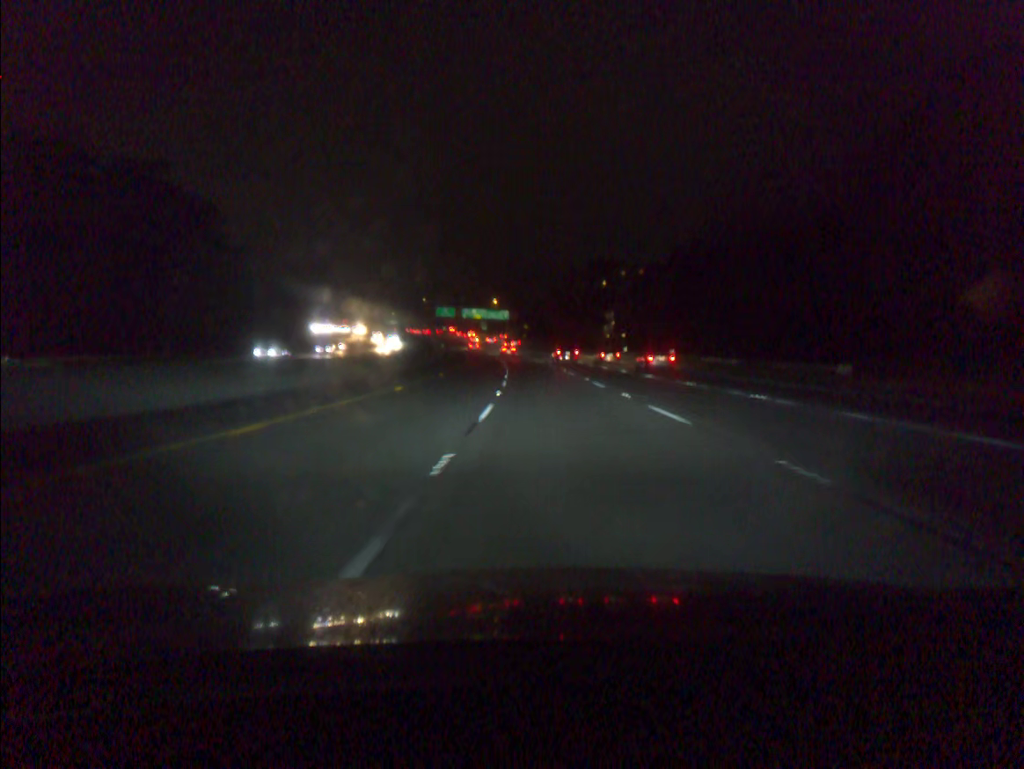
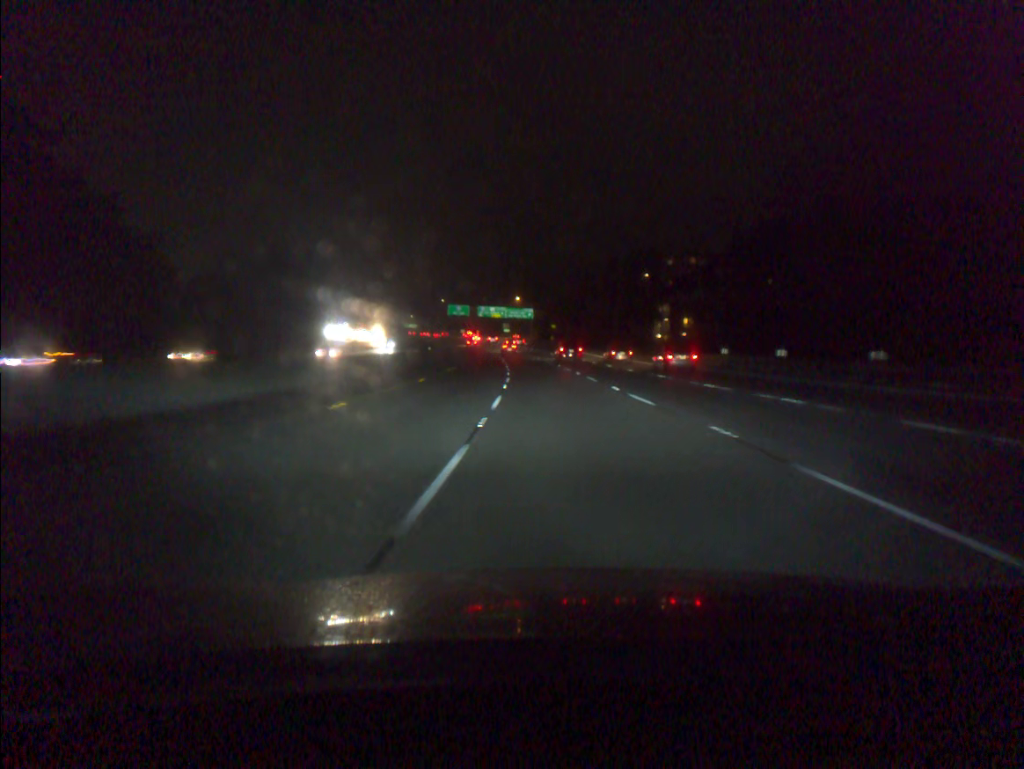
(-0.7, +38.3) m; -2°
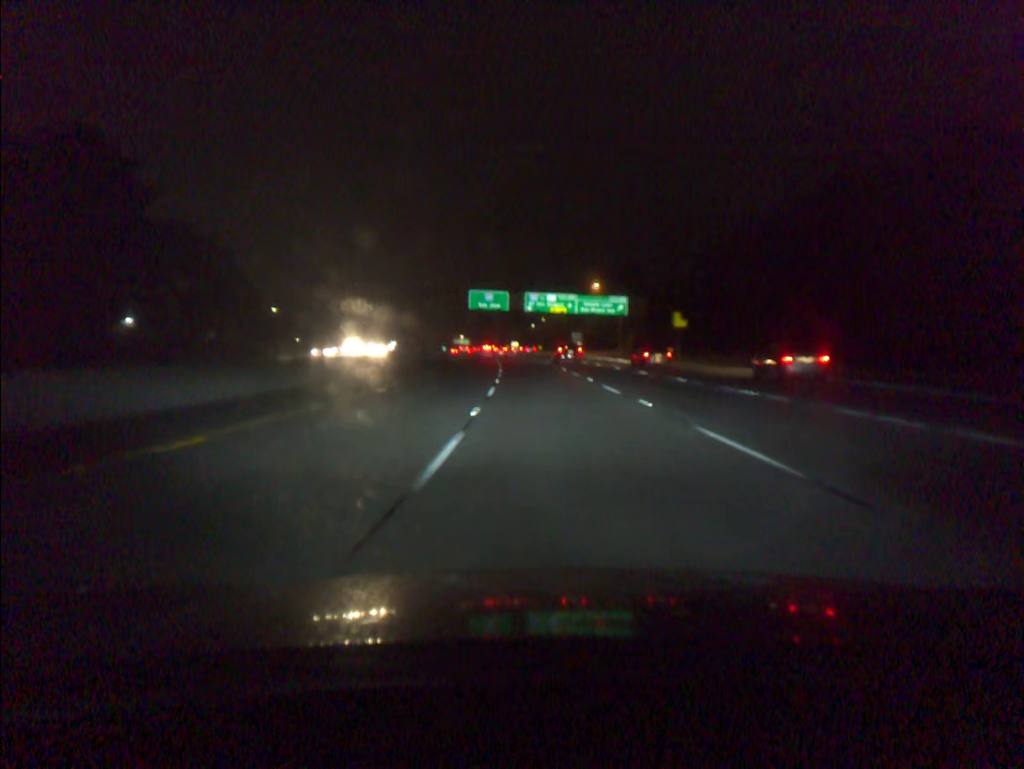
(-4.1, +95.4) m; -5°
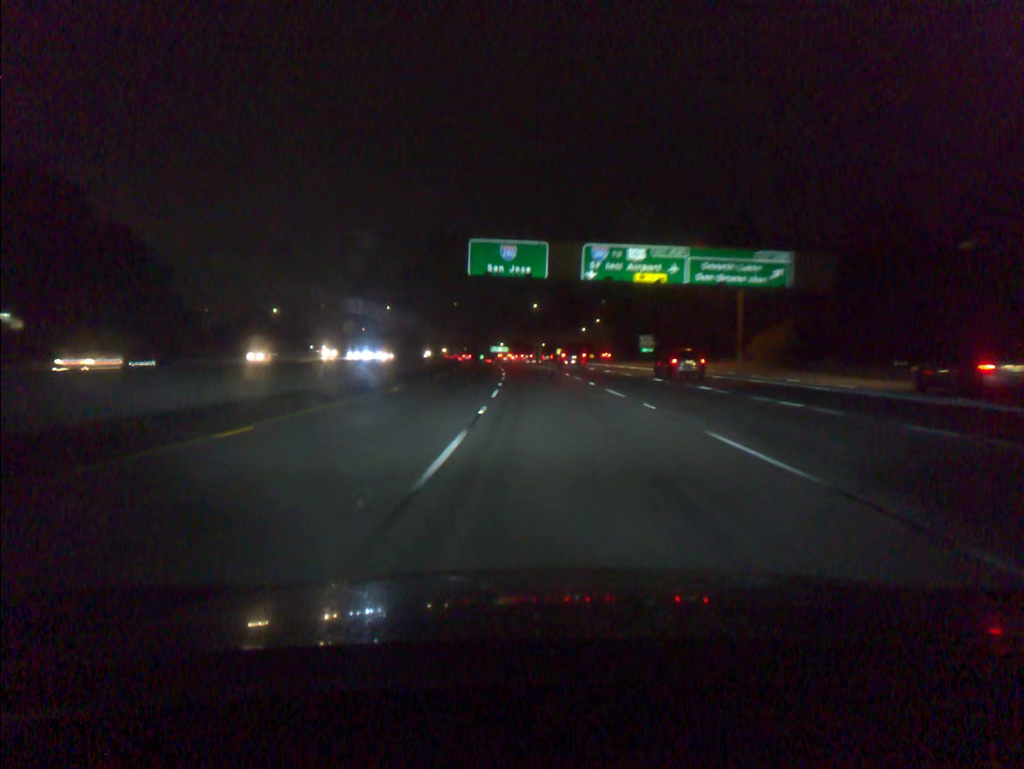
(-1.7, +56.7) m; -3°
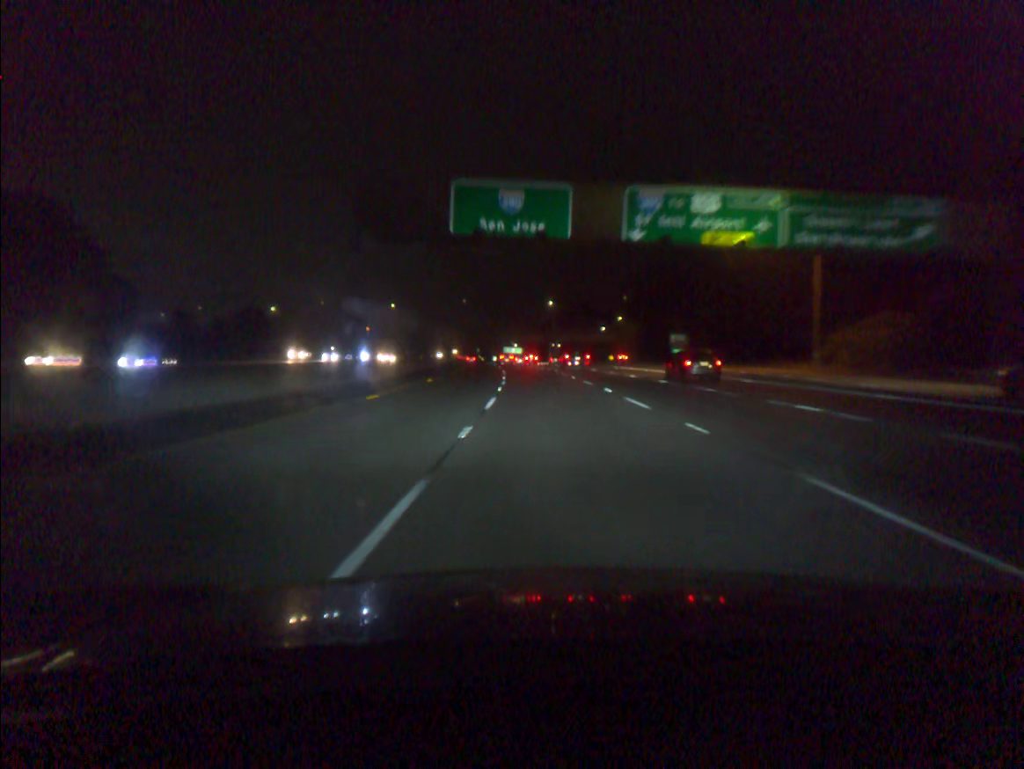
(-0.2, +18.9) m; -1°
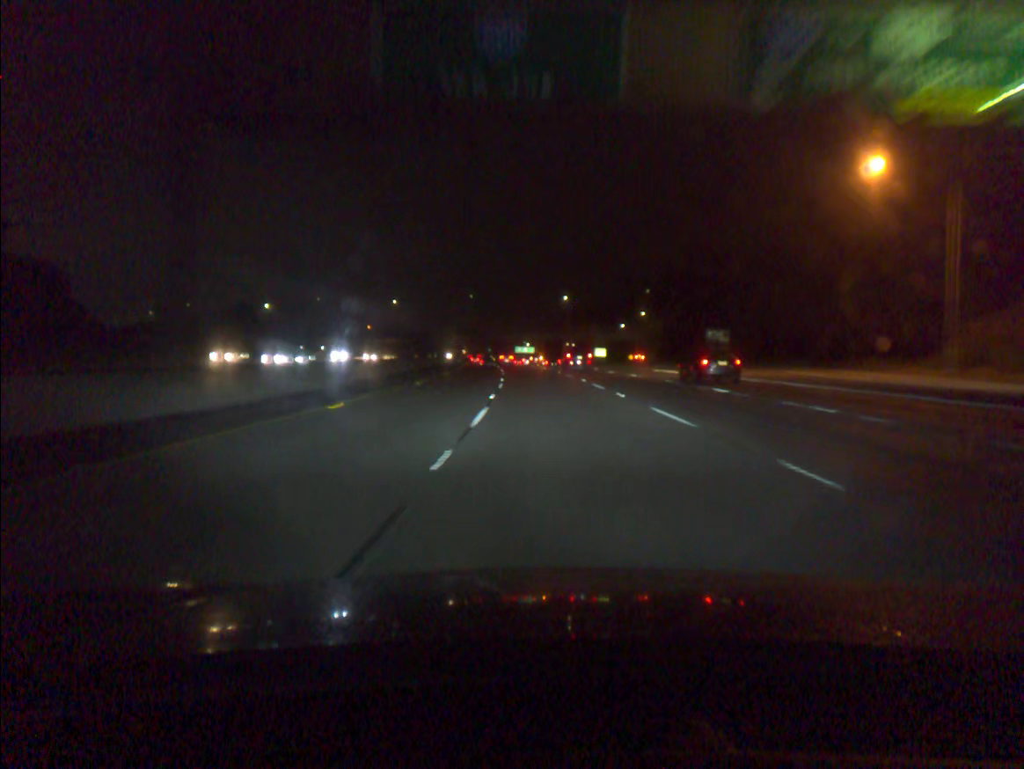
(-0.2, +18.9) m; -1°
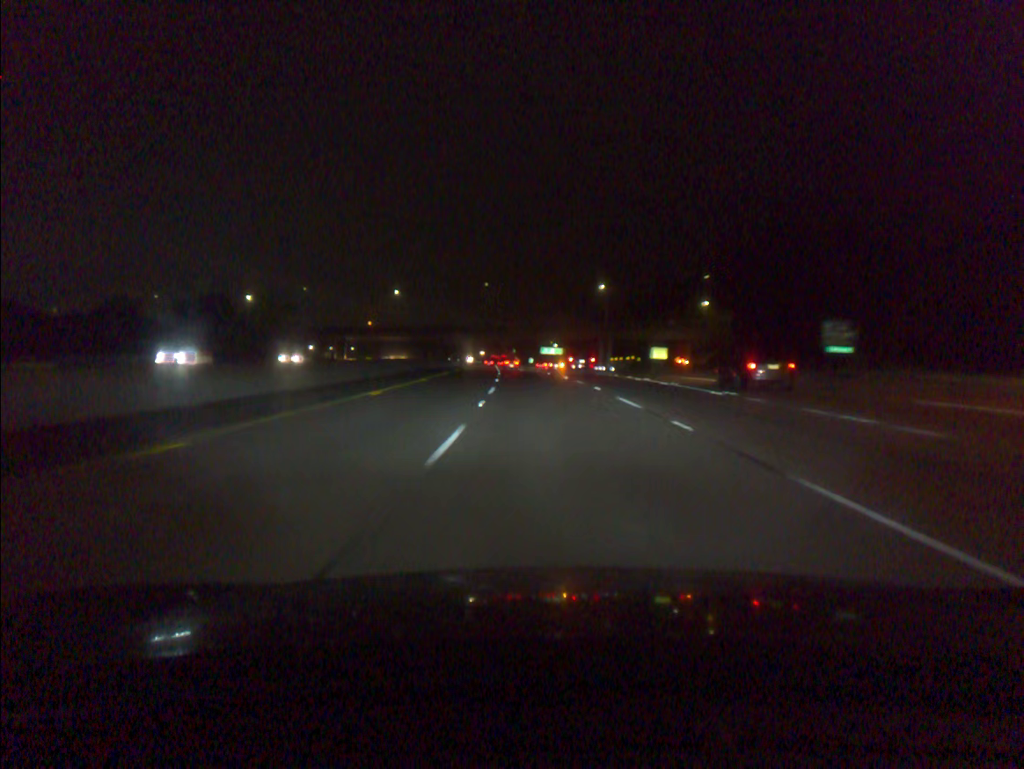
(-0.6, +37.8) m; -2°
